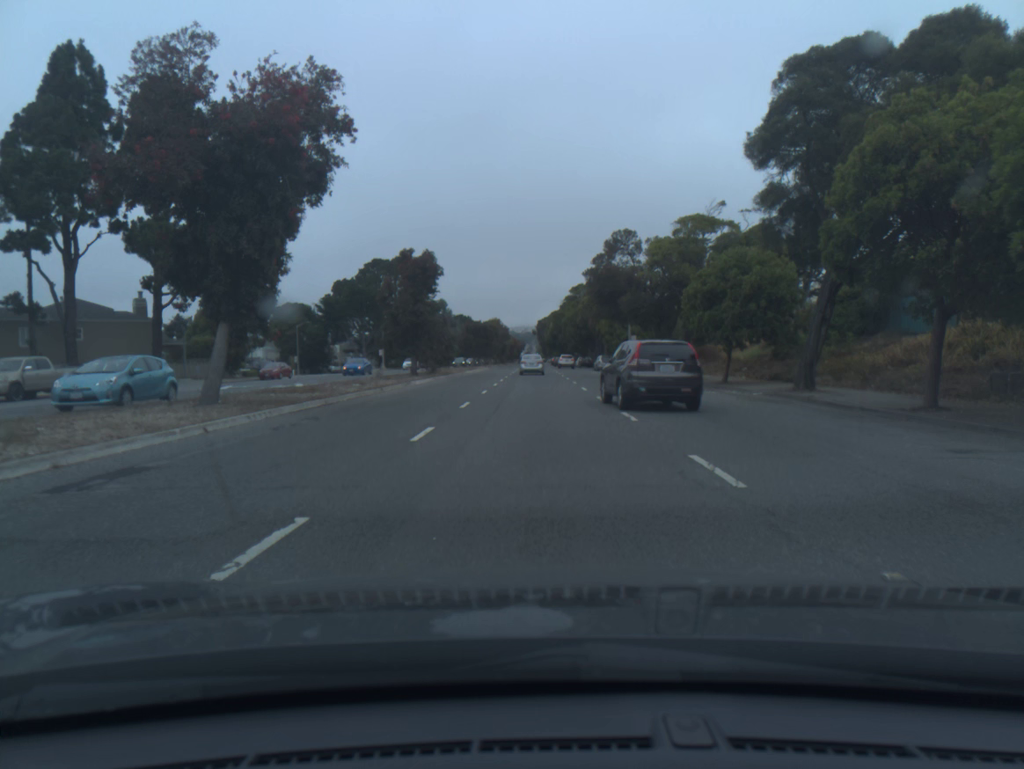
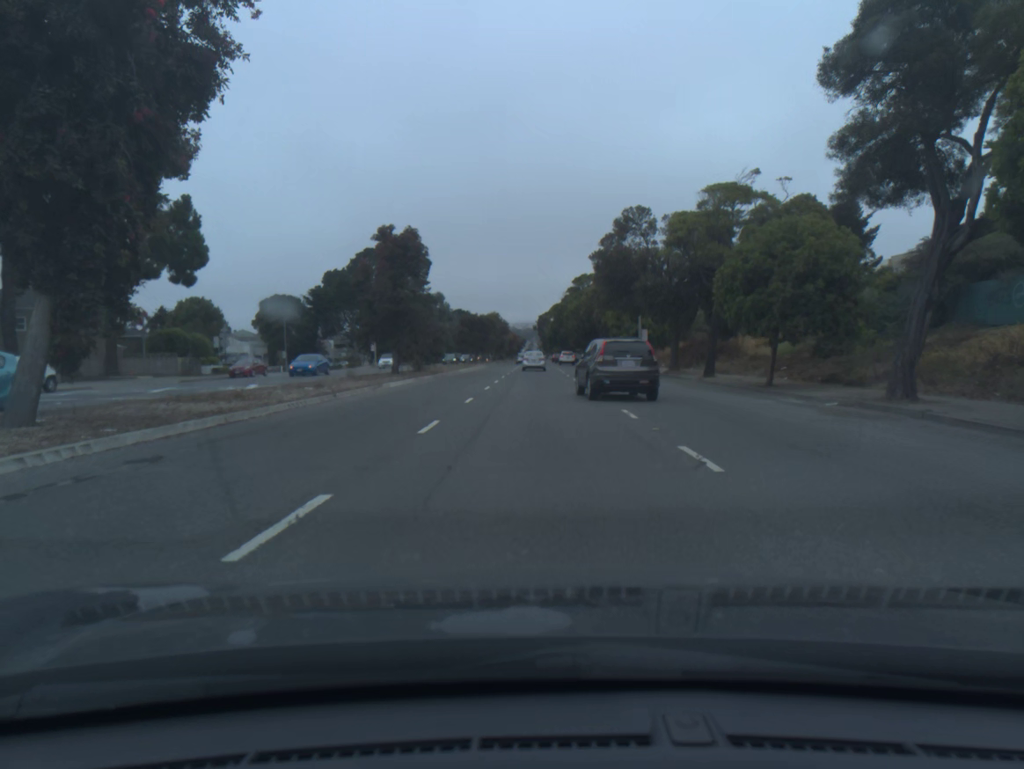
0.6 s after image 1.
(0.0, +6.7) m; 0°
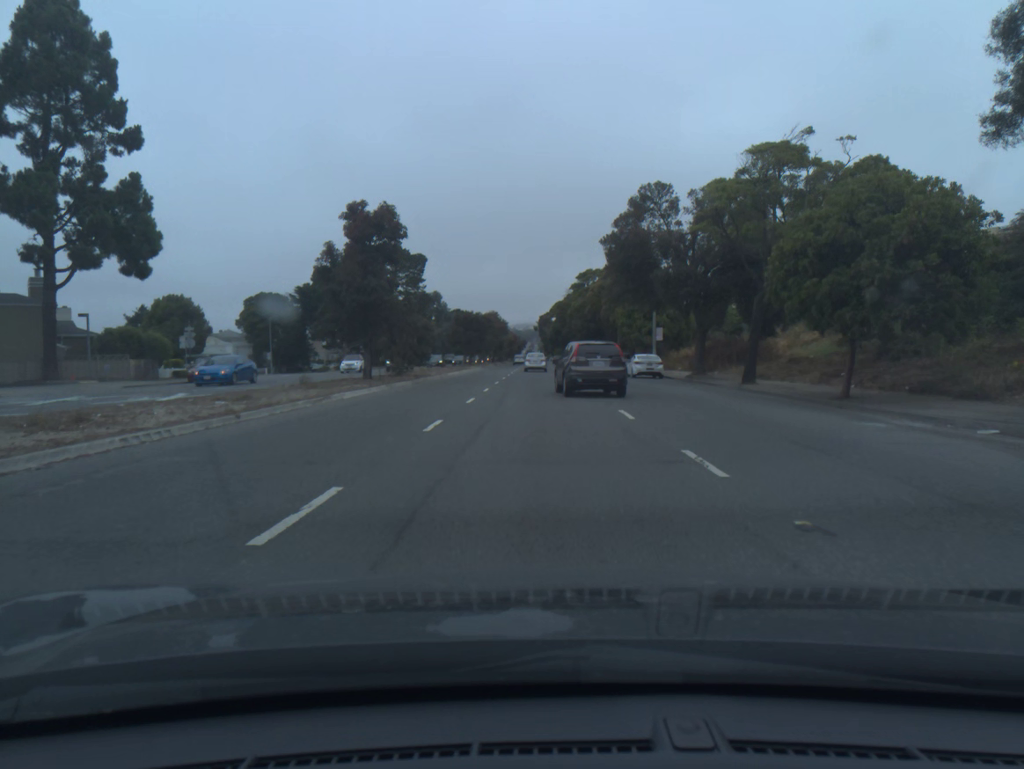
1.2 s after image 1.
(0.0, +6.9) m; 0°
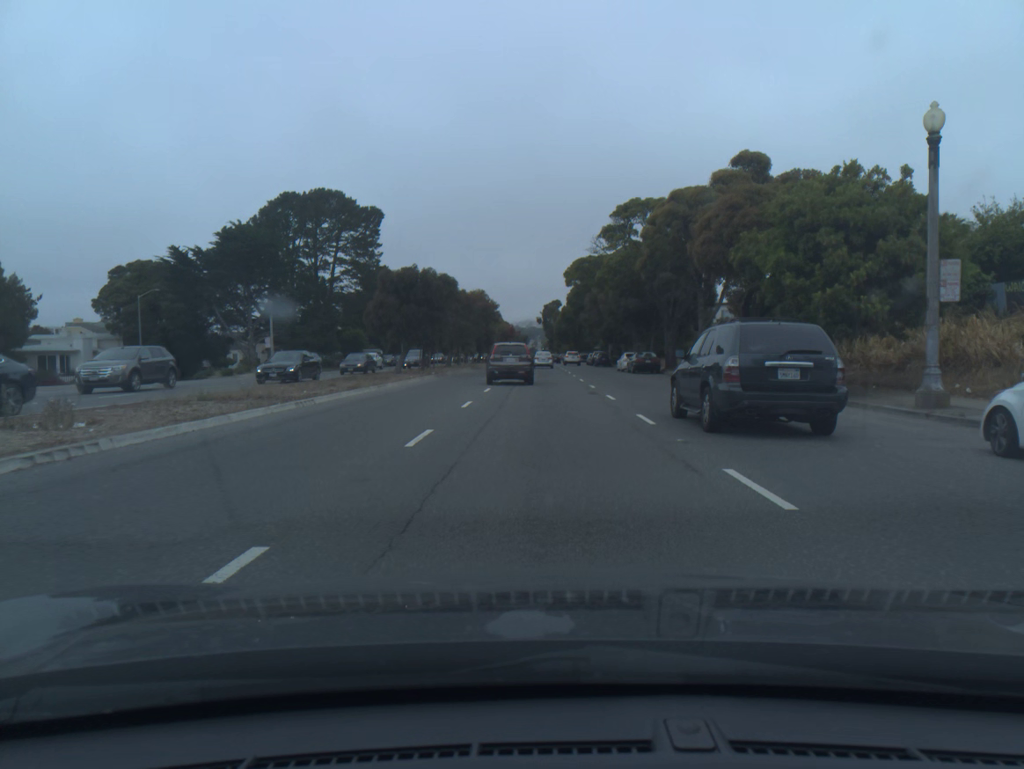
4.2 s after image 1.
(-0.1, +38.6) m; 0°
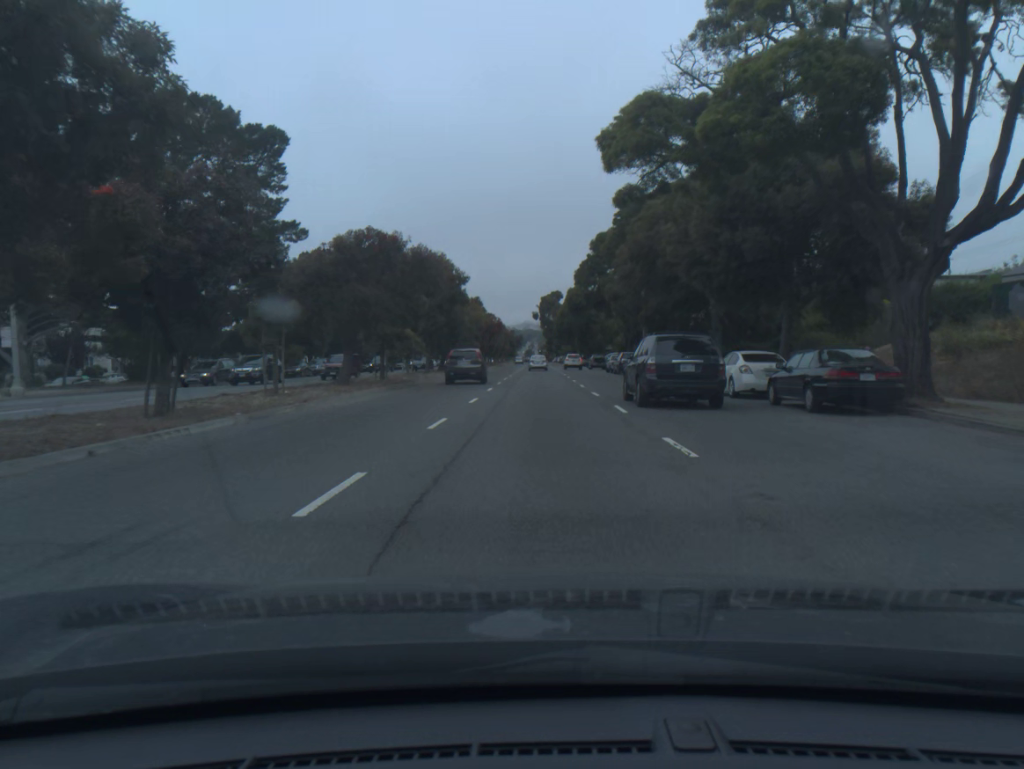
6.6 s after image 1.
(+0.2, +33.7) m; 0°
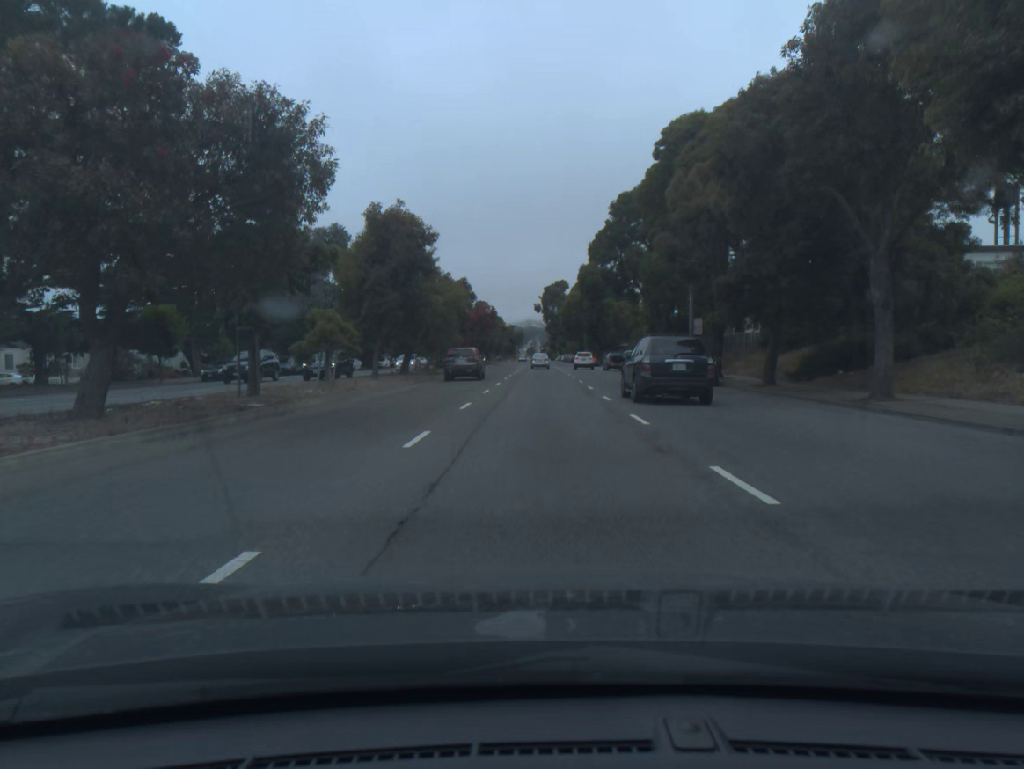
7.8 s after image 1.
(-0.1, +17.8) m; 0°
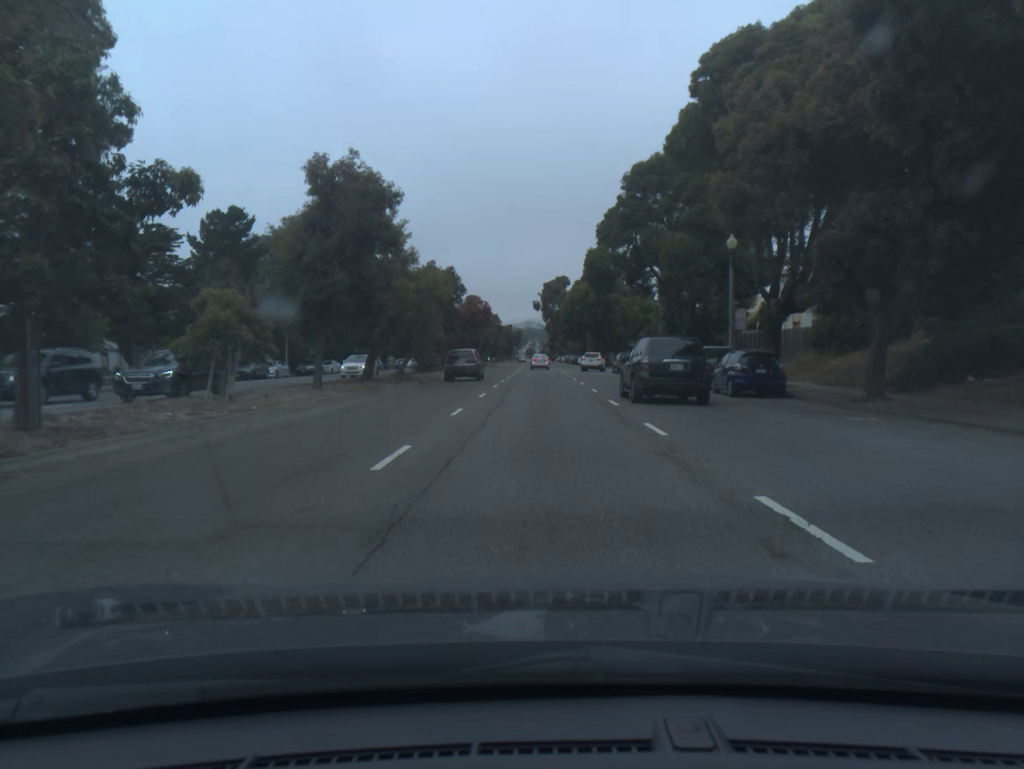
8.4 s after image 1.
(0.0, +9.1) m; 0°
